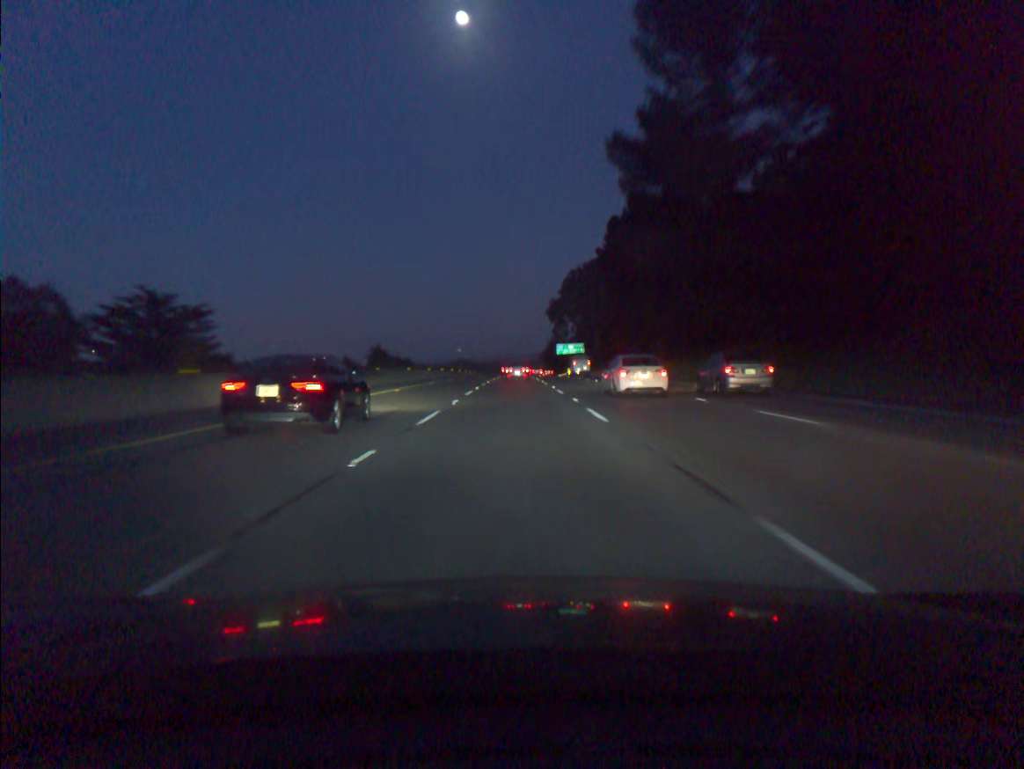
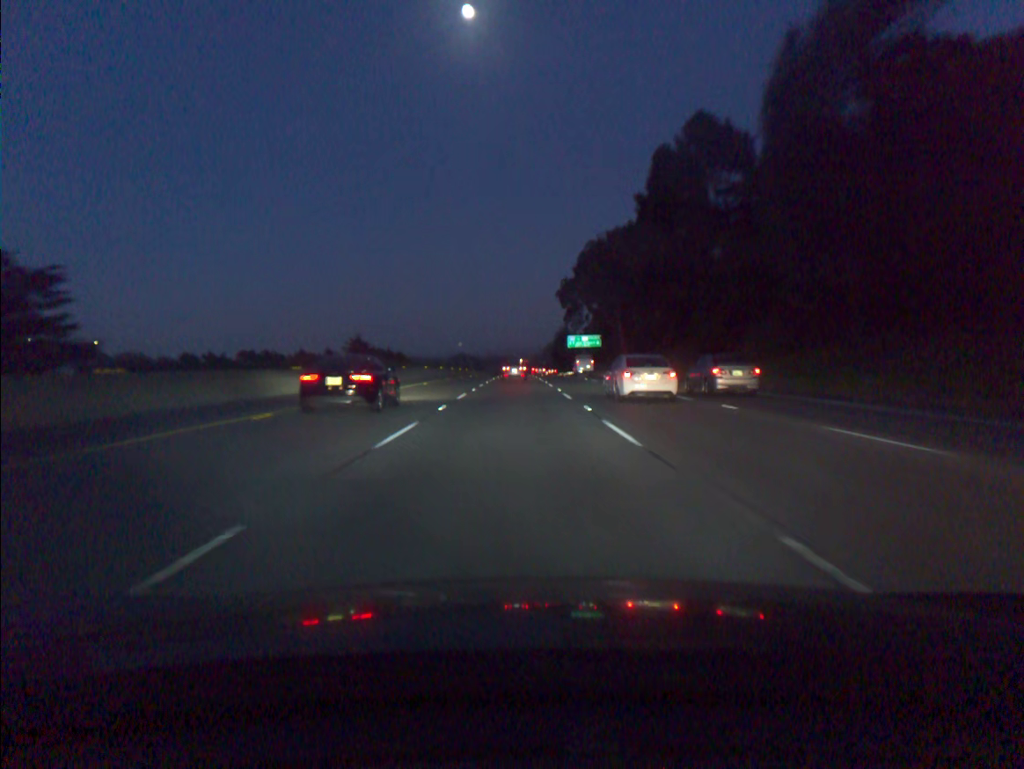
(0.0, +33.3) m; 0°
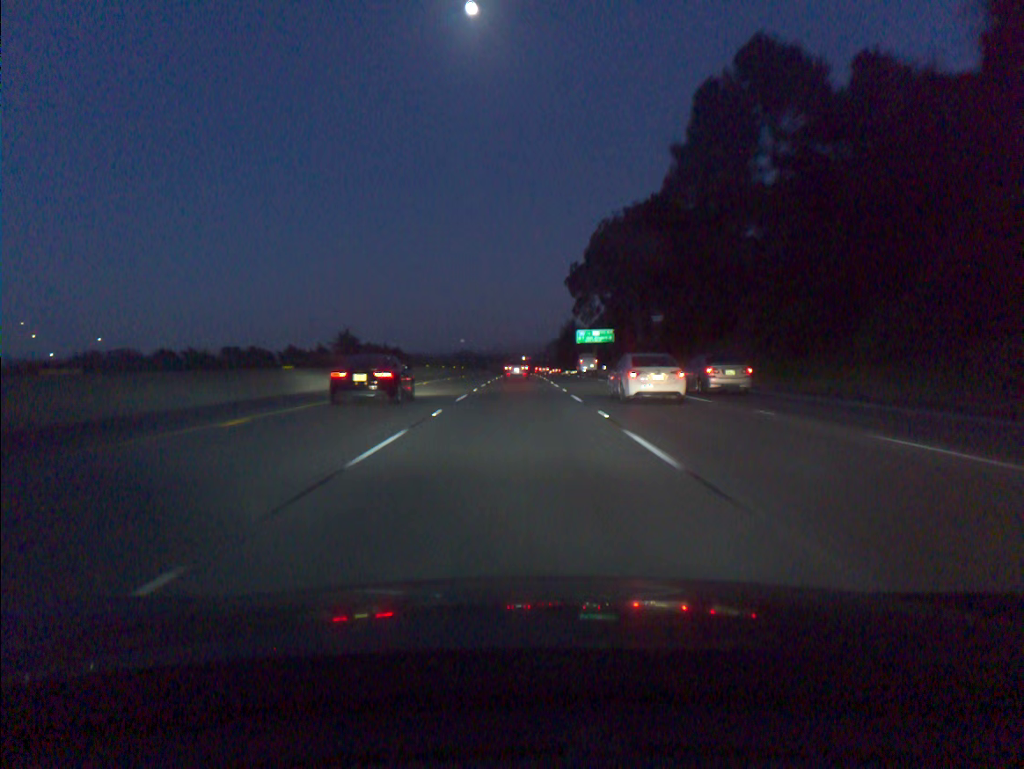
(0.0, +16.6) m; 0°
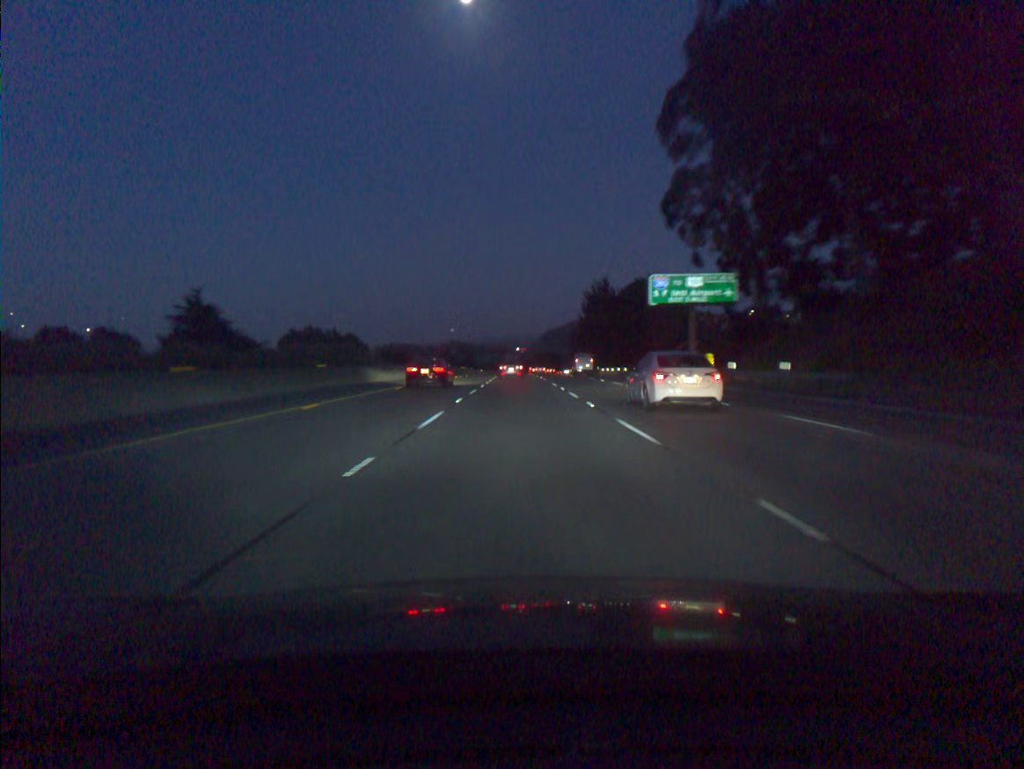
(+0.1, +82.7) m; 0°
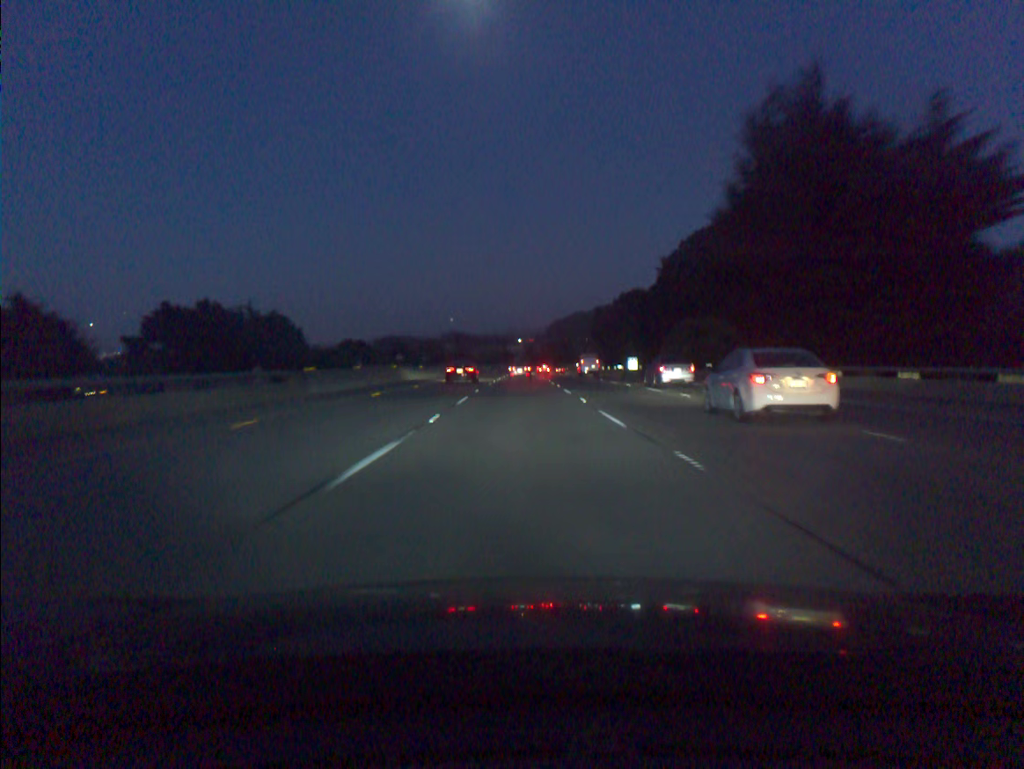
(-0.1, +83.3) m; 0°
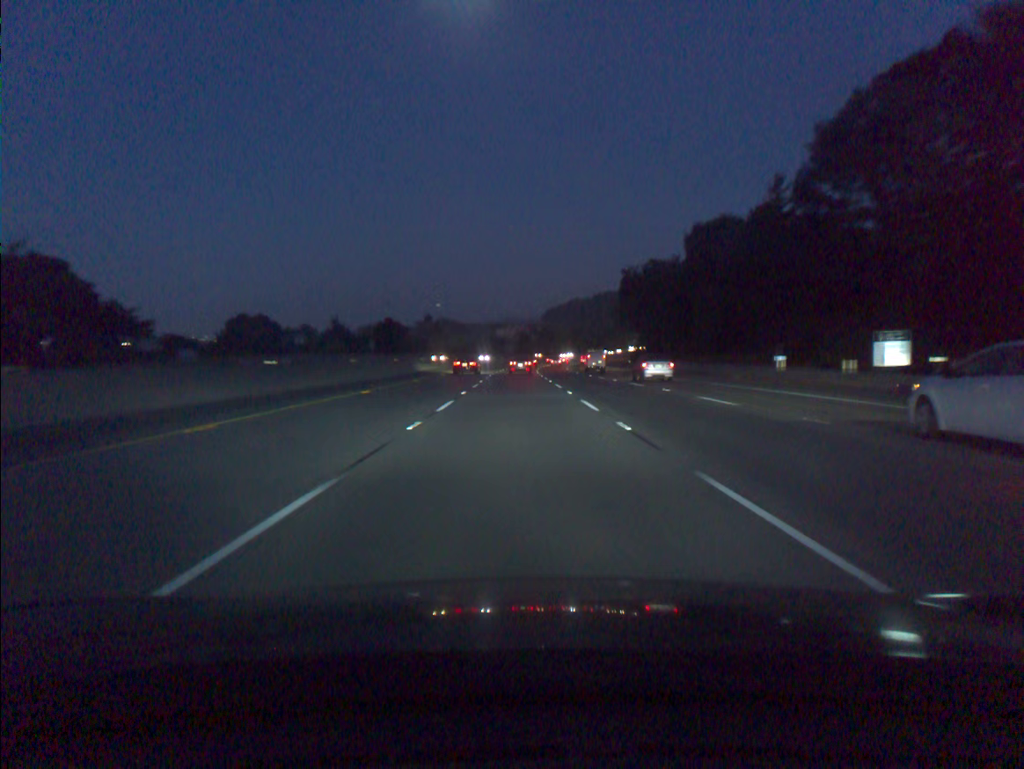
(+0.3, +84.2) m; 0°
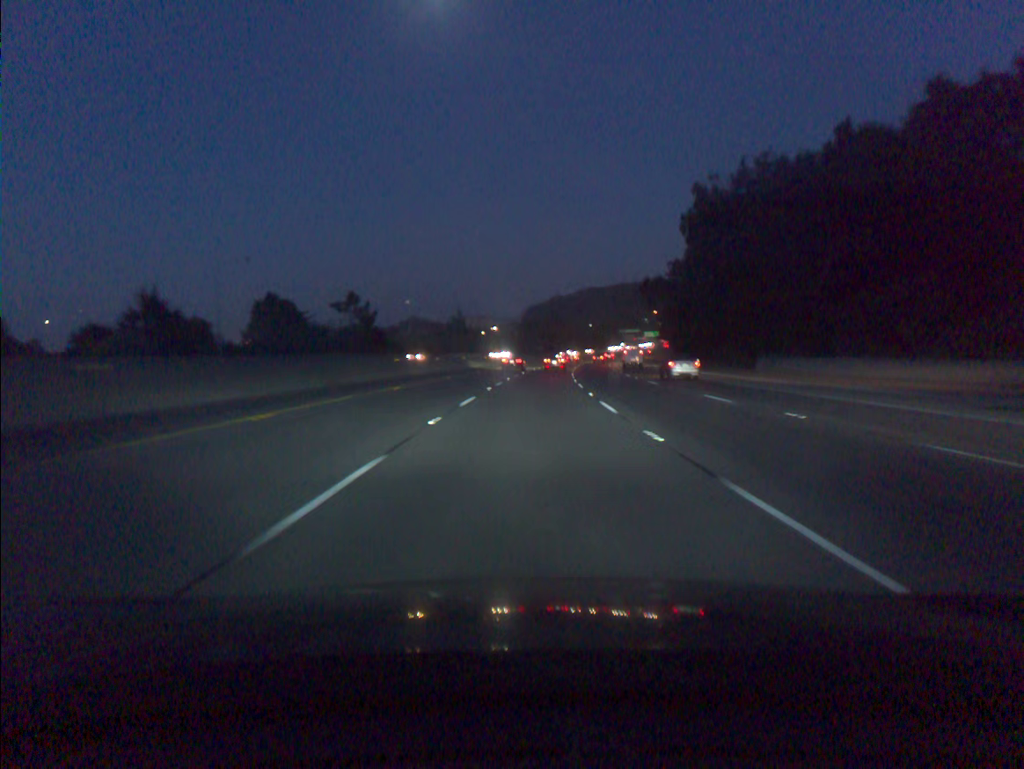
(+0.1, +85.6) m; +1°
